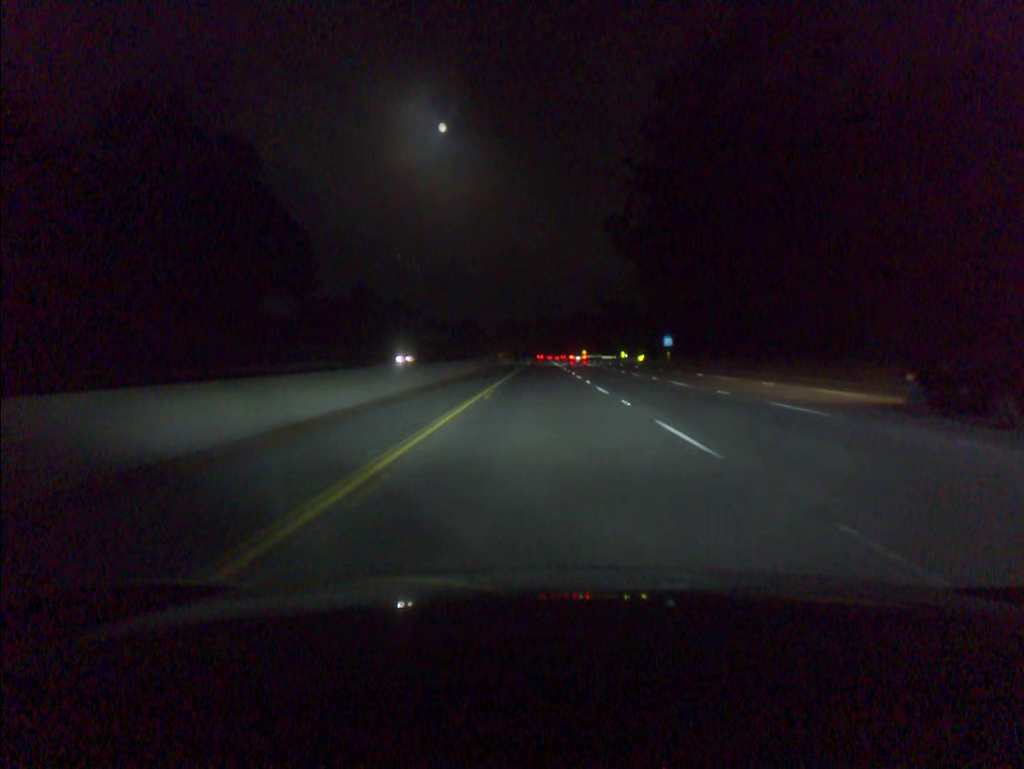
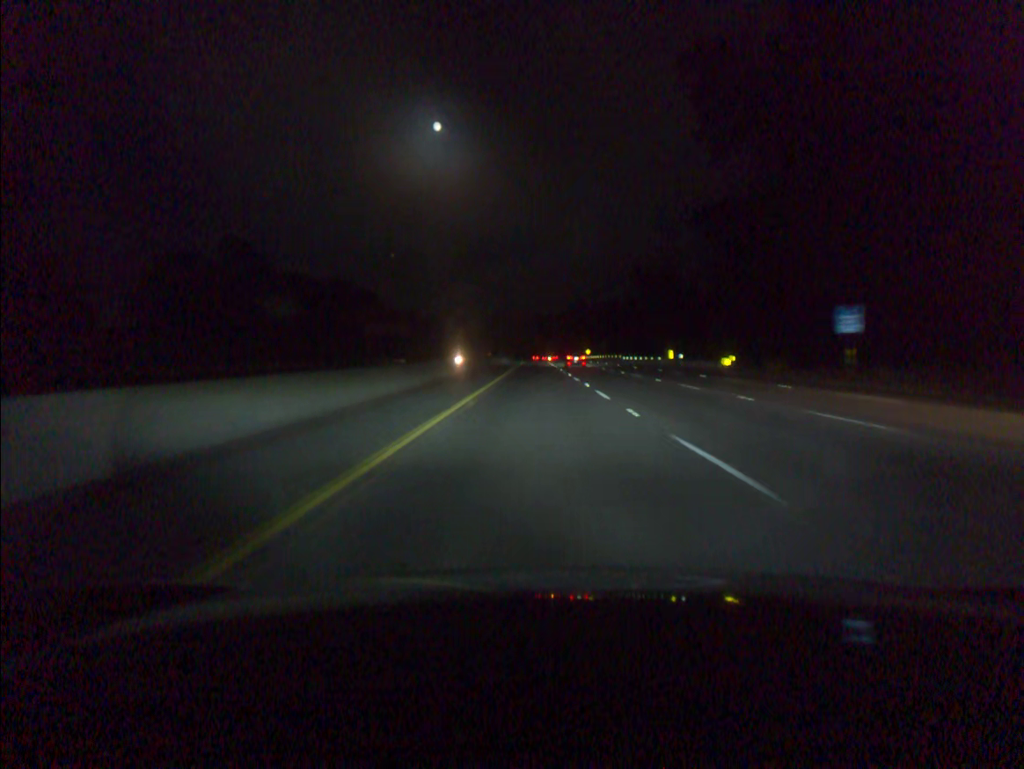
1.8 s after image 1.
(+0.2, +61.3) m; 0°
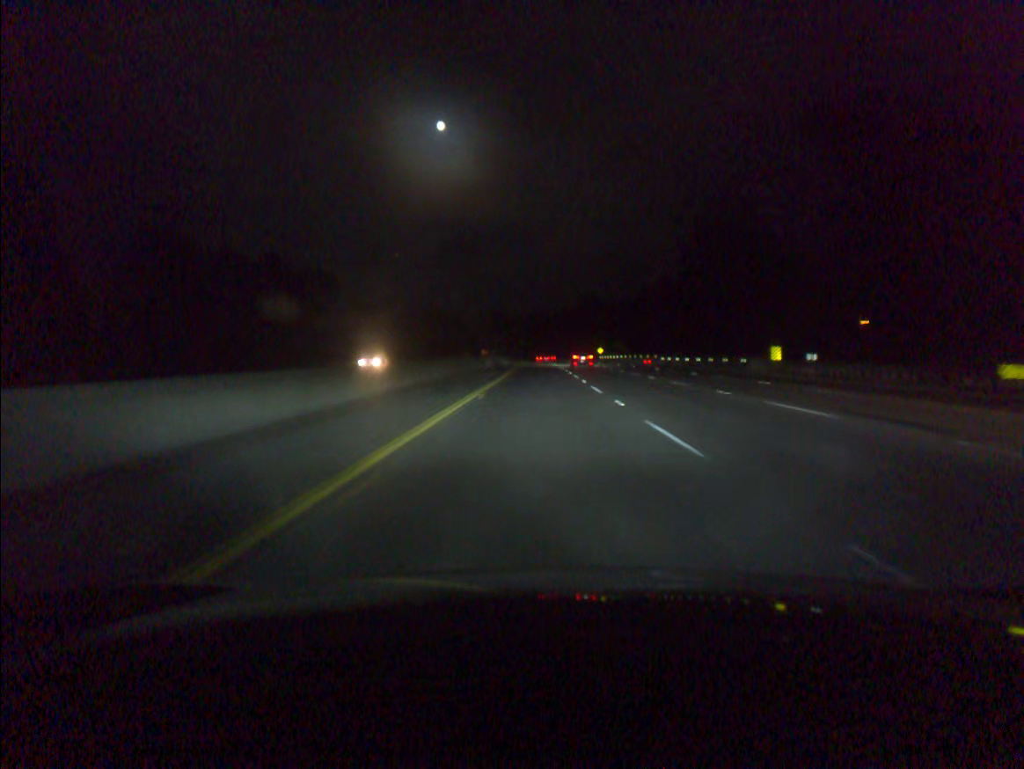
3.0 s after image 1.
(-0.1, +40.9) m; 0°
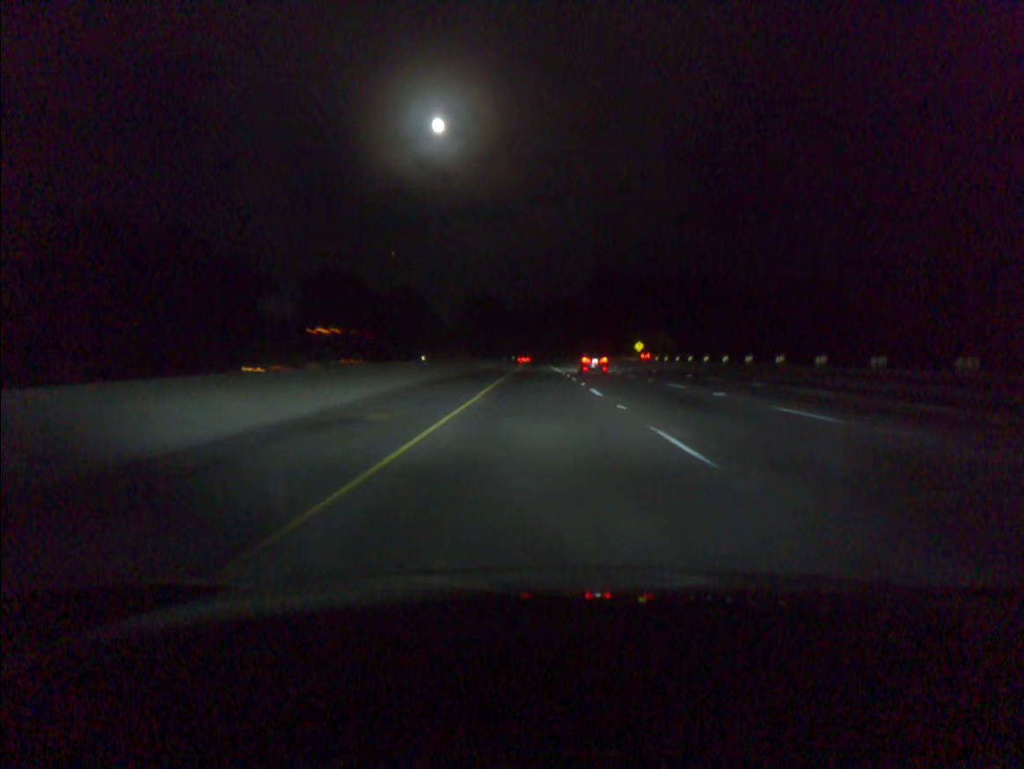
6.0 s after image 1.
(+0.1, +102.4) m; 0°
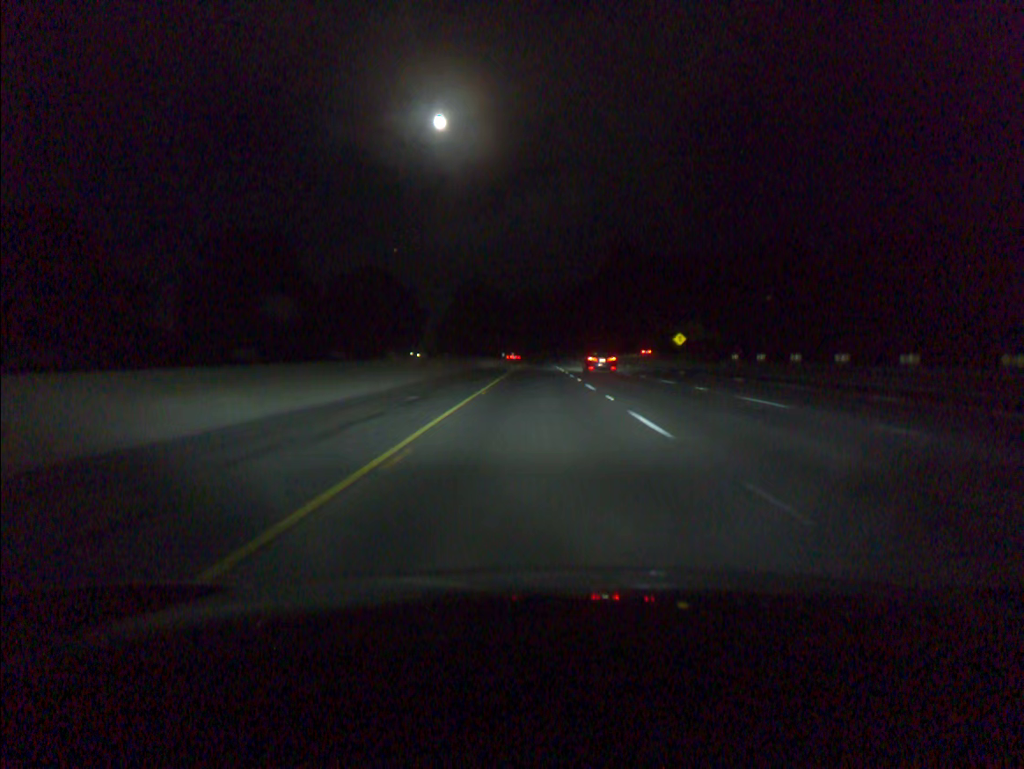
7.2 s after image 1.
(0.0, +41.0) m; 0°
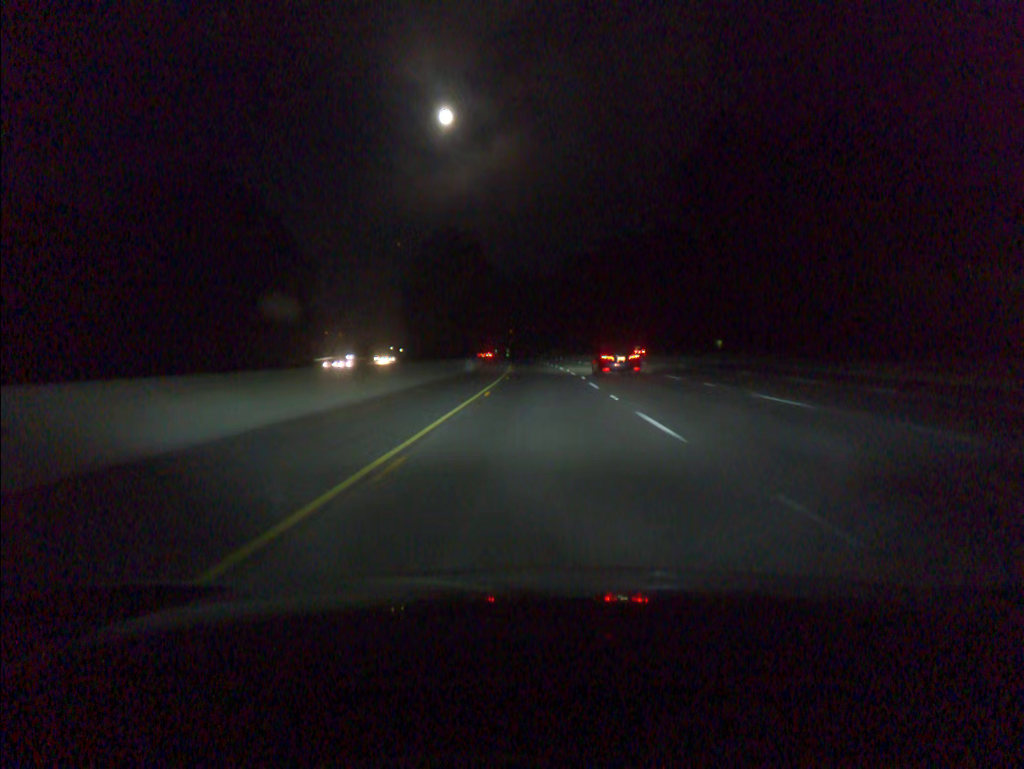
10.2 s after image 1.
(-0.1, +102.7) m; 0°
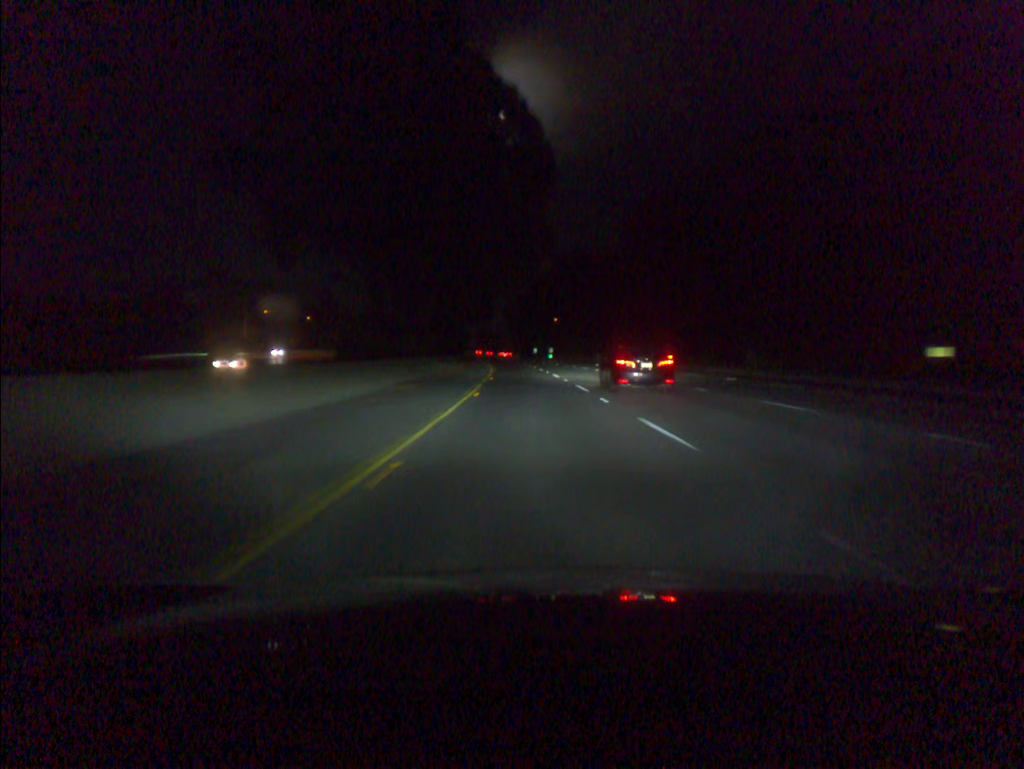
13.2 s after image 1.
(-2.2, +102.6) m; -3°
